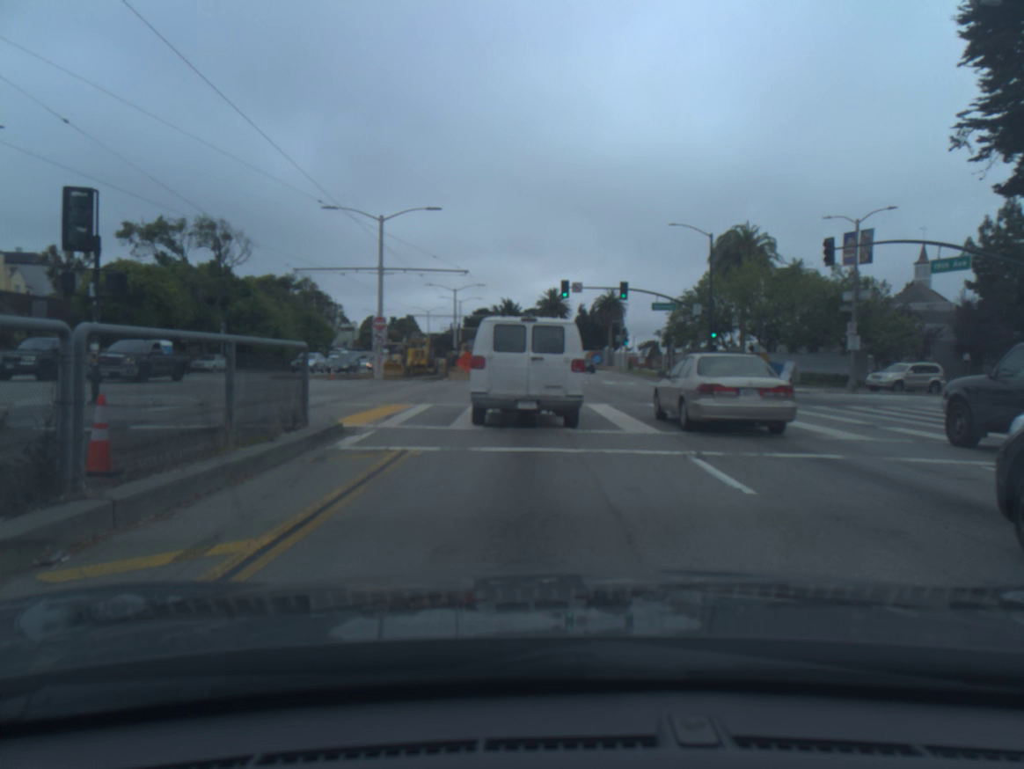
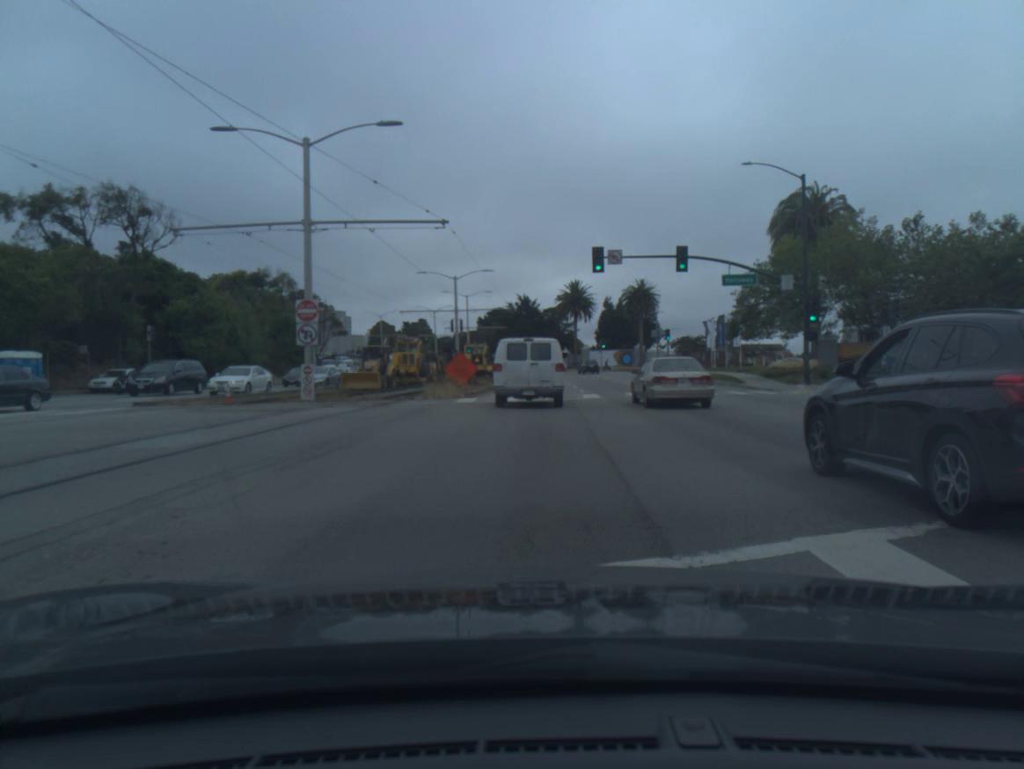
(-0.3, +16.4) m; -1°
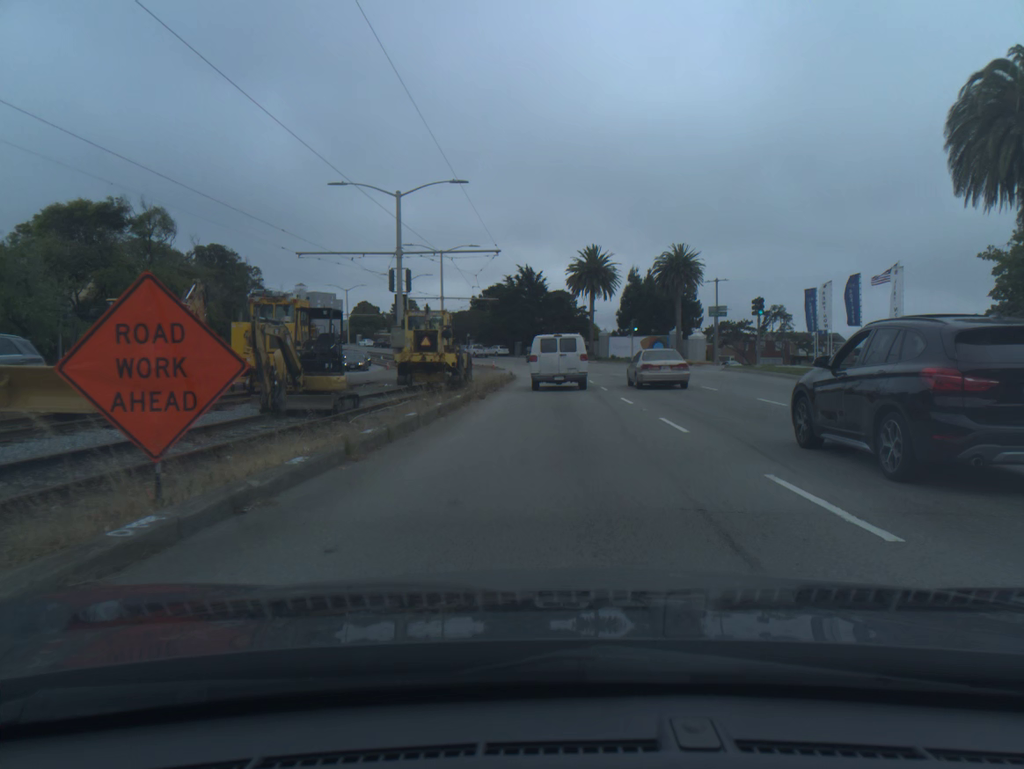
(-0.4, +30.1) m; 0°
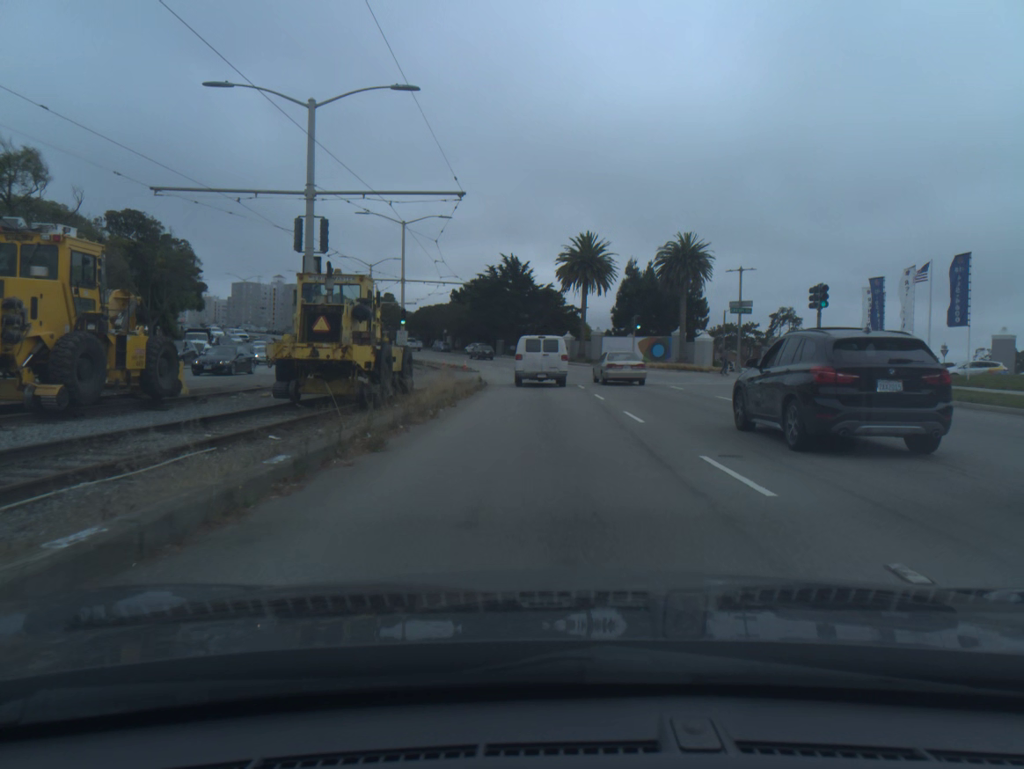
(+0.1, +12.8) m; +1°
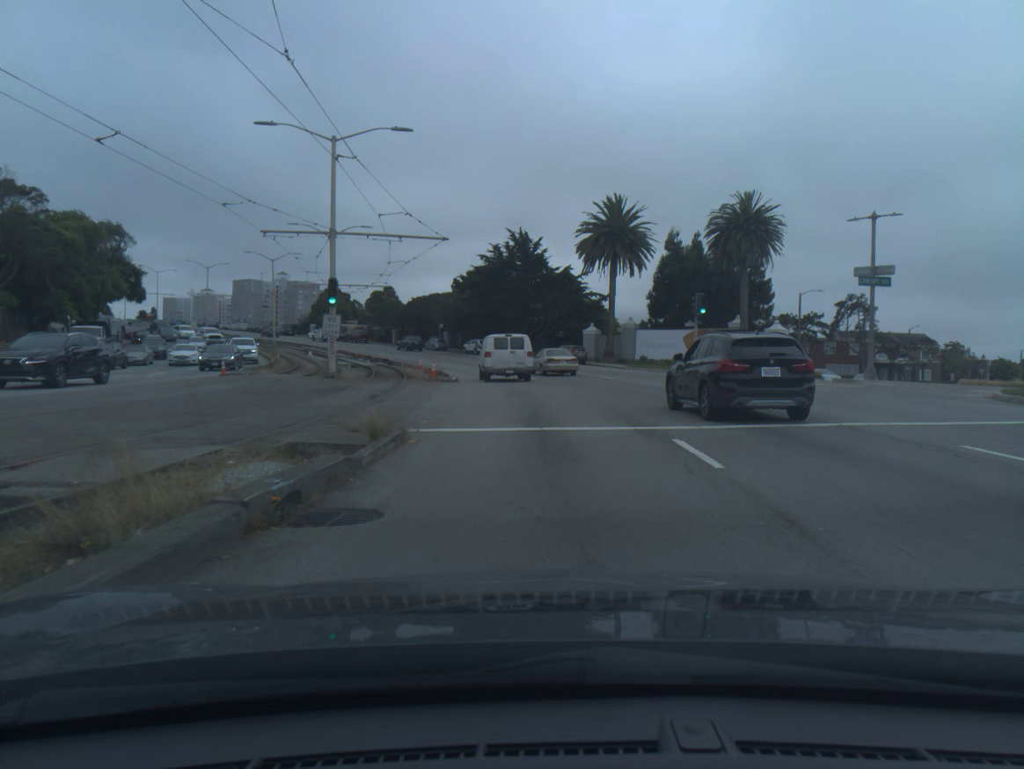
(-0.2, +20.8) m; -1°
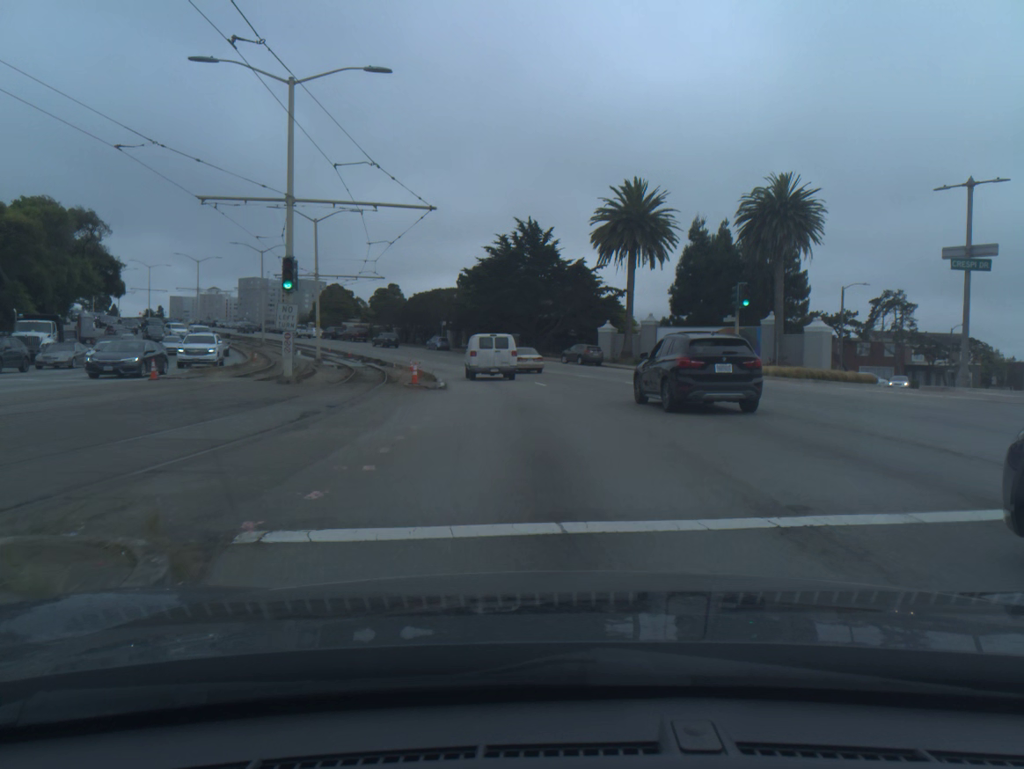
(0.0, +7.0) m; -1°
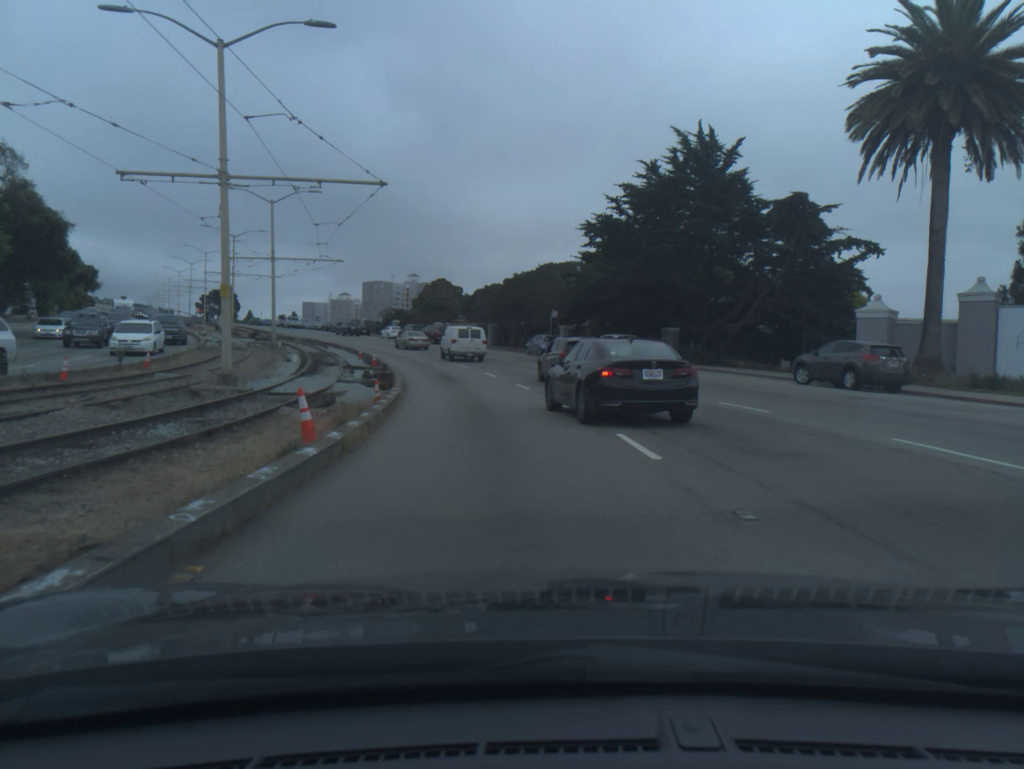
(-2.4, +34.4) m; -10°
